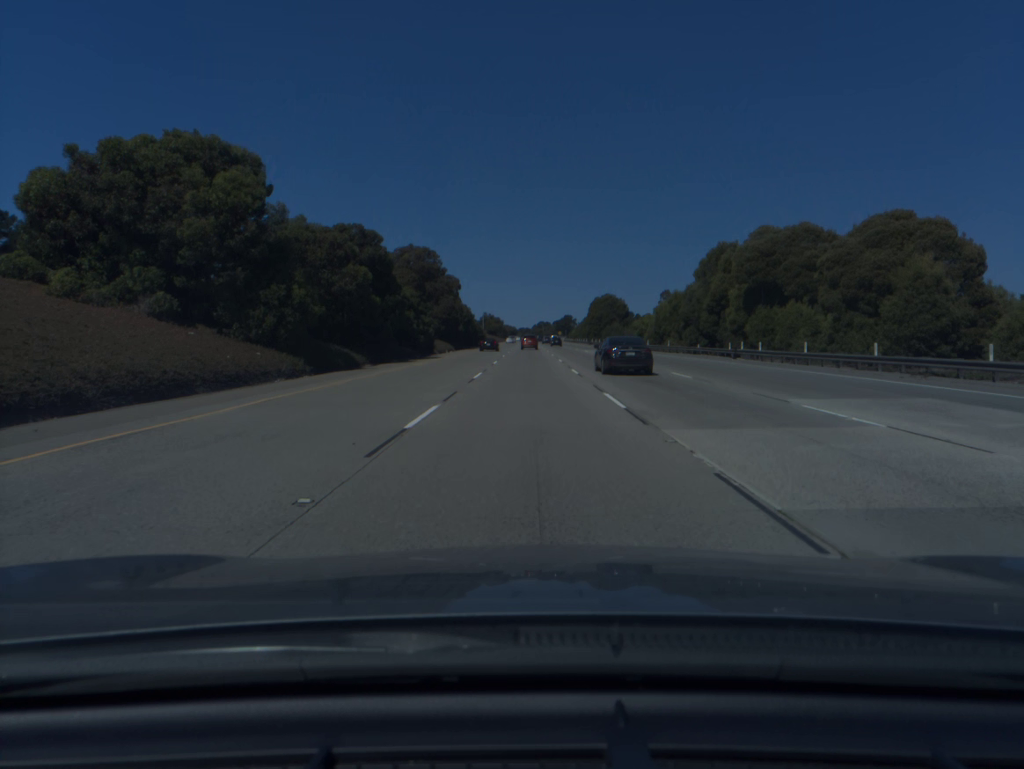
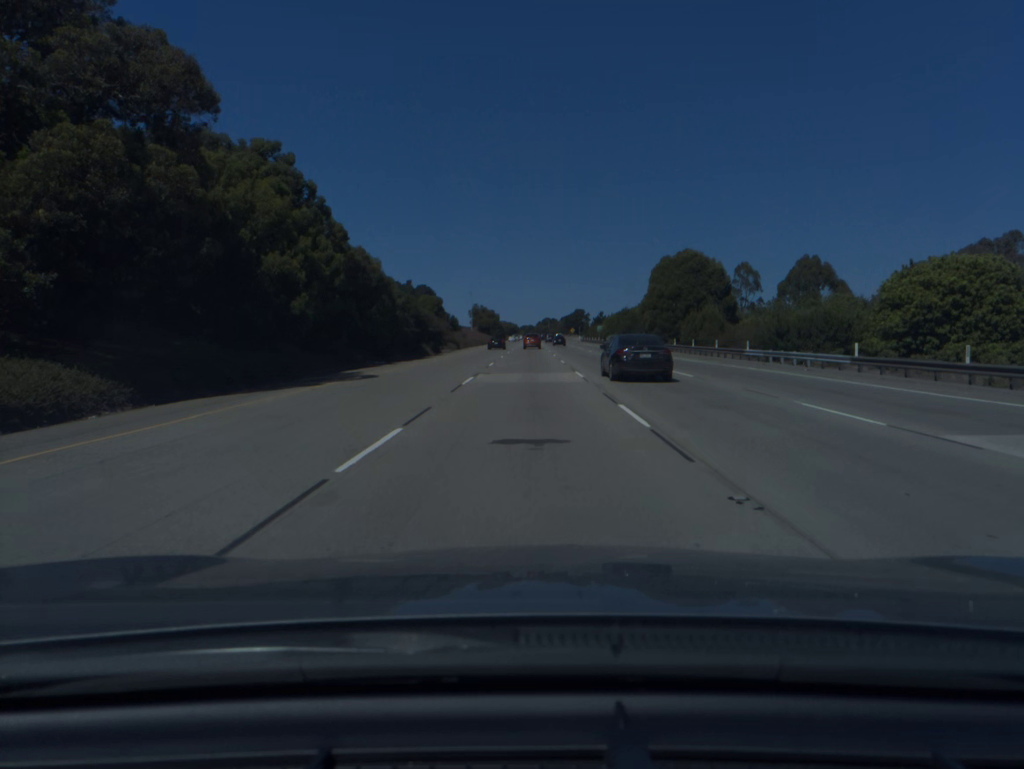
(-0.1, +76.8) m; 0°
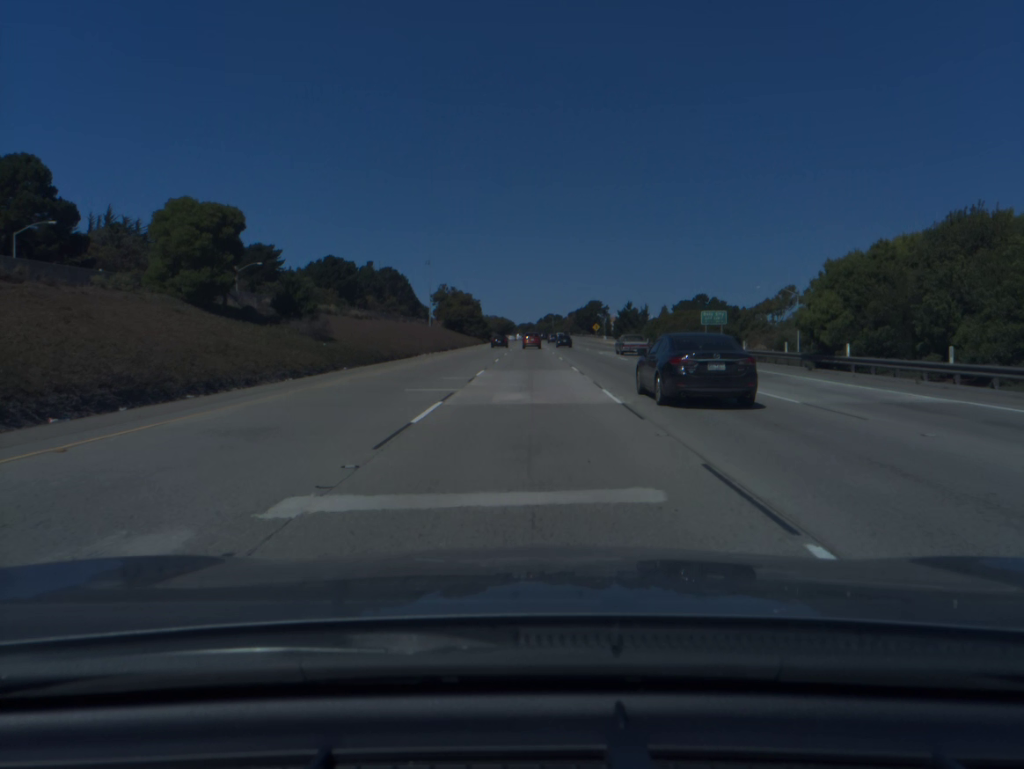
(-0.1, +98.1) m; 0°
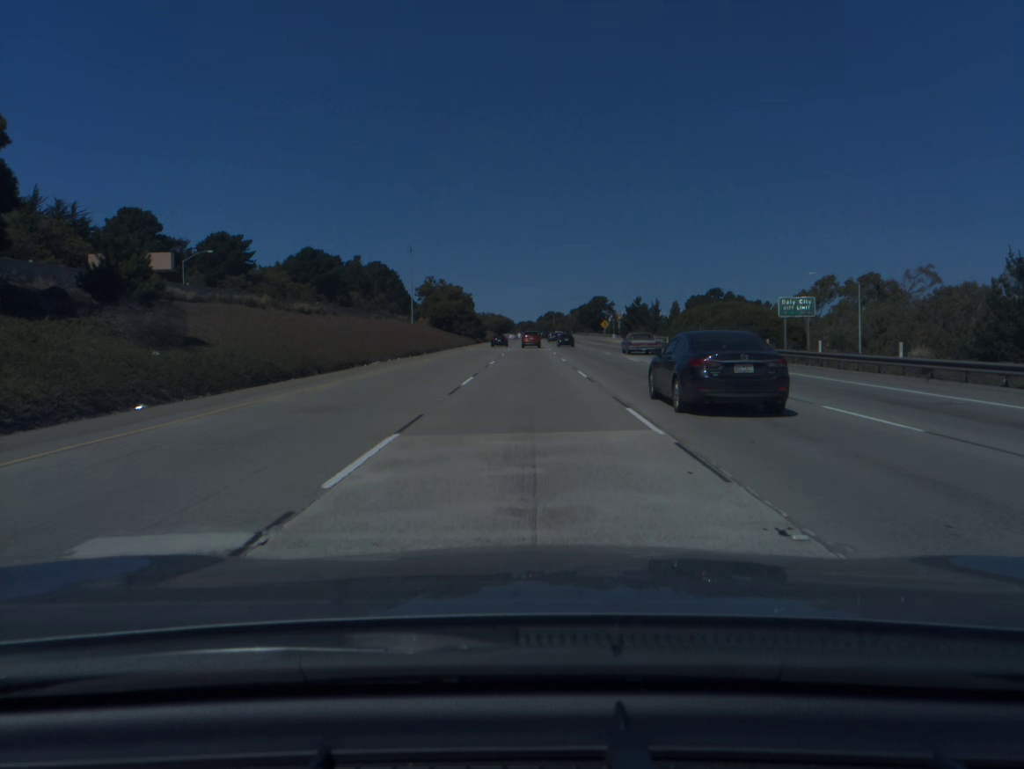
(0.0, +19.6) m; 0°
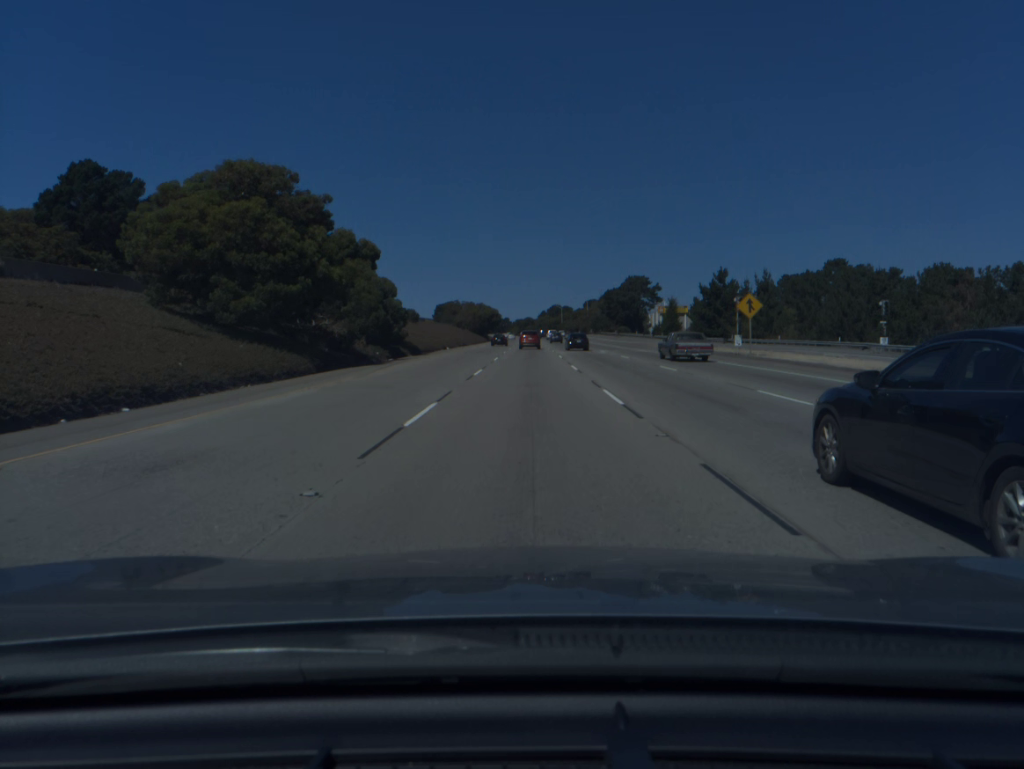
(-0.2, +97.8) m; 0°
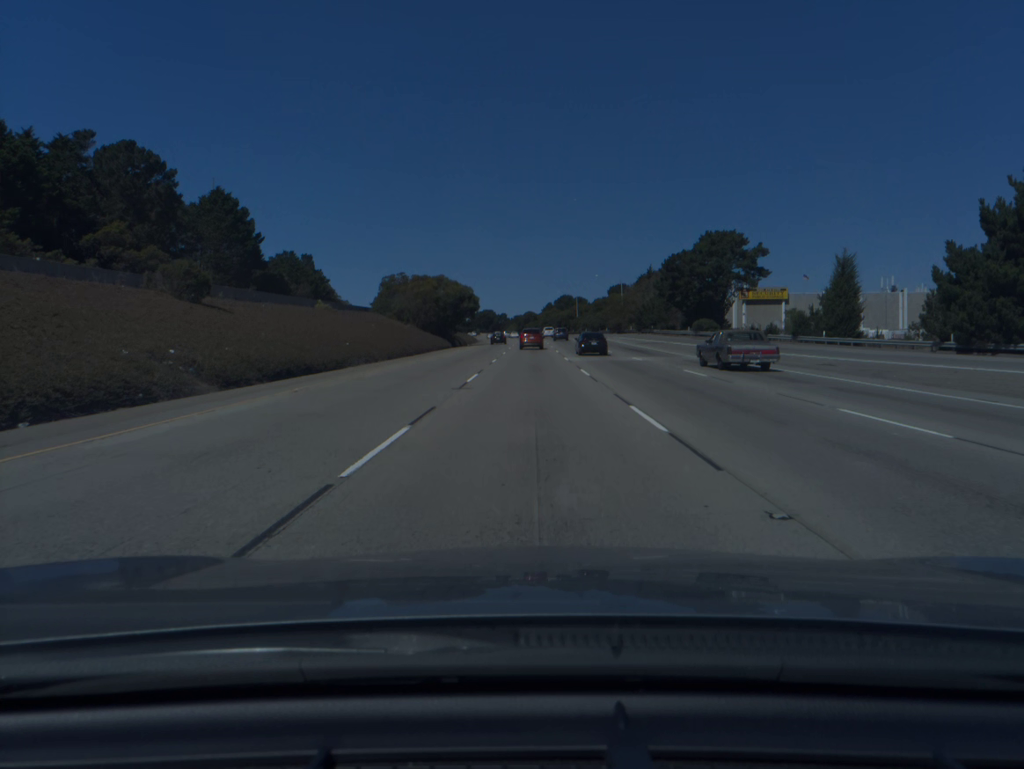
(-0.1, +77.5) m; 0°
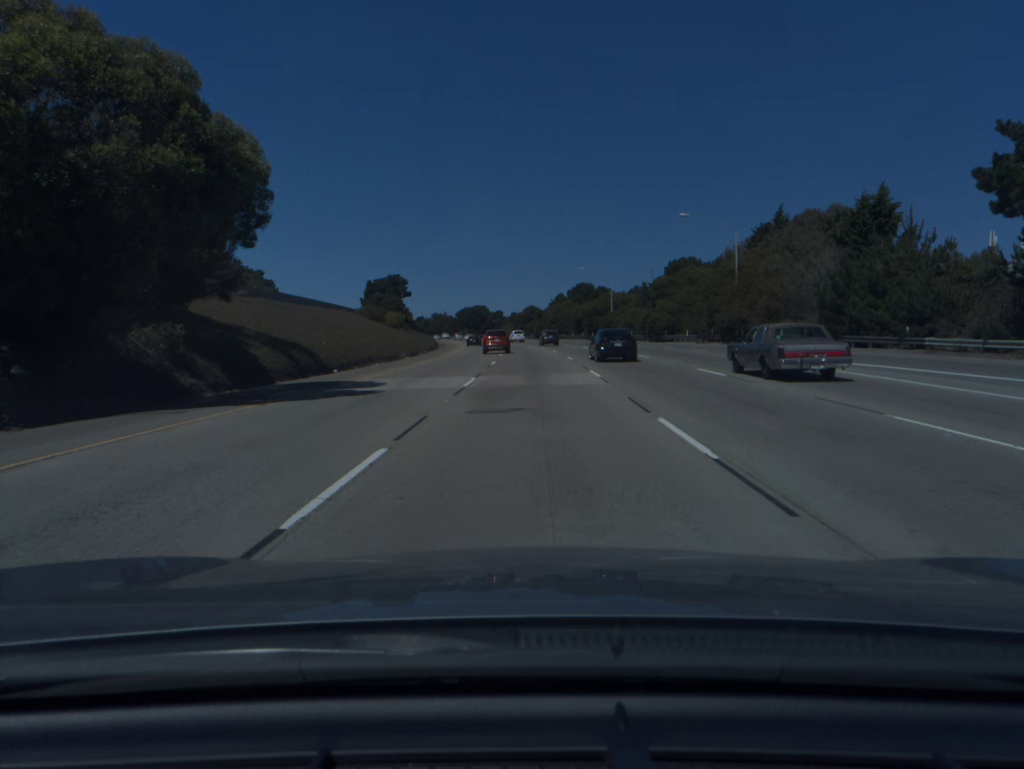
(-0.2, +75.2) m; 0°
